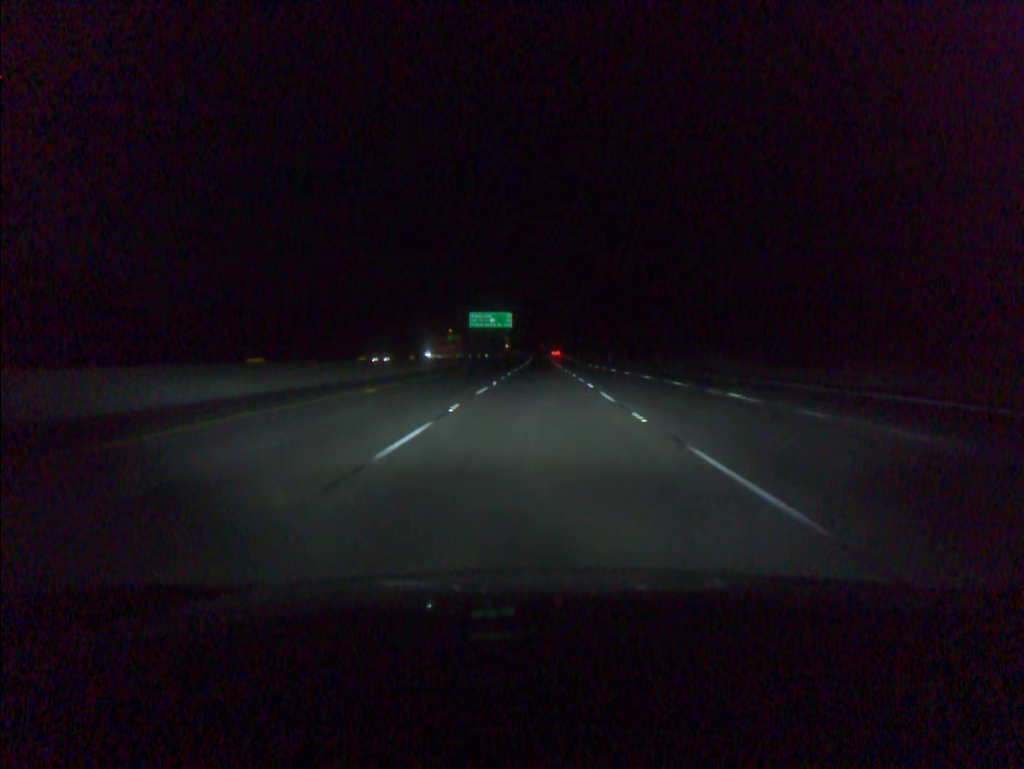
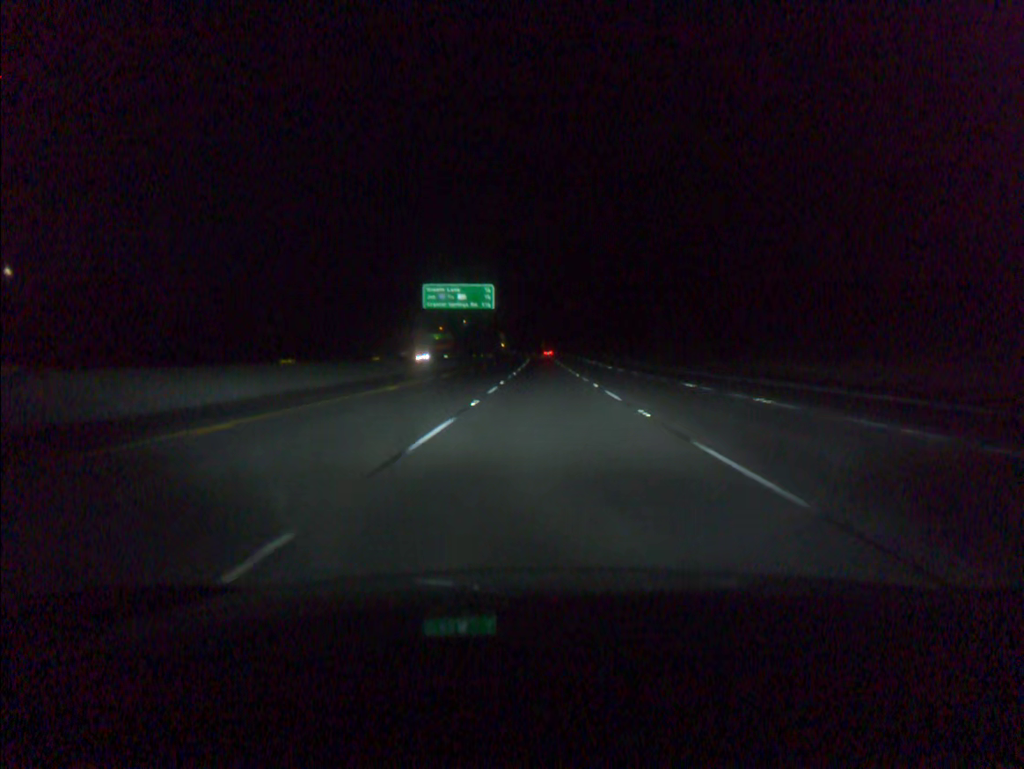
(-0.1, +56.2) m; 0°
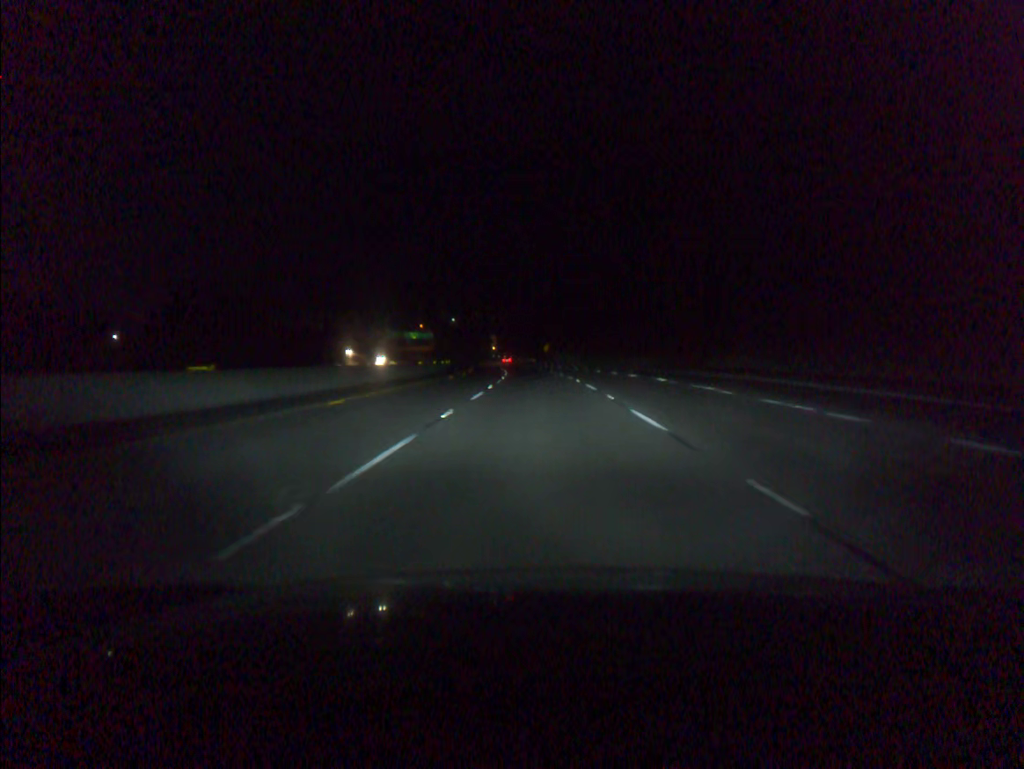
(+0.3, +93.7) m; 0°
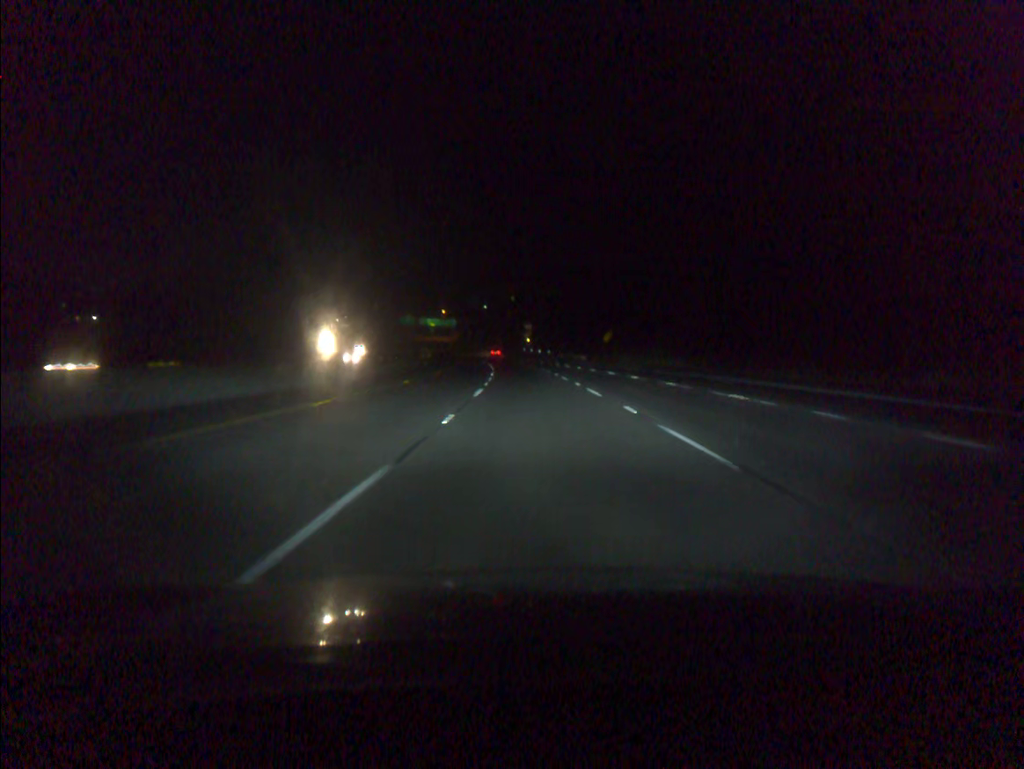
(-1.5, +75.1) m; -3°
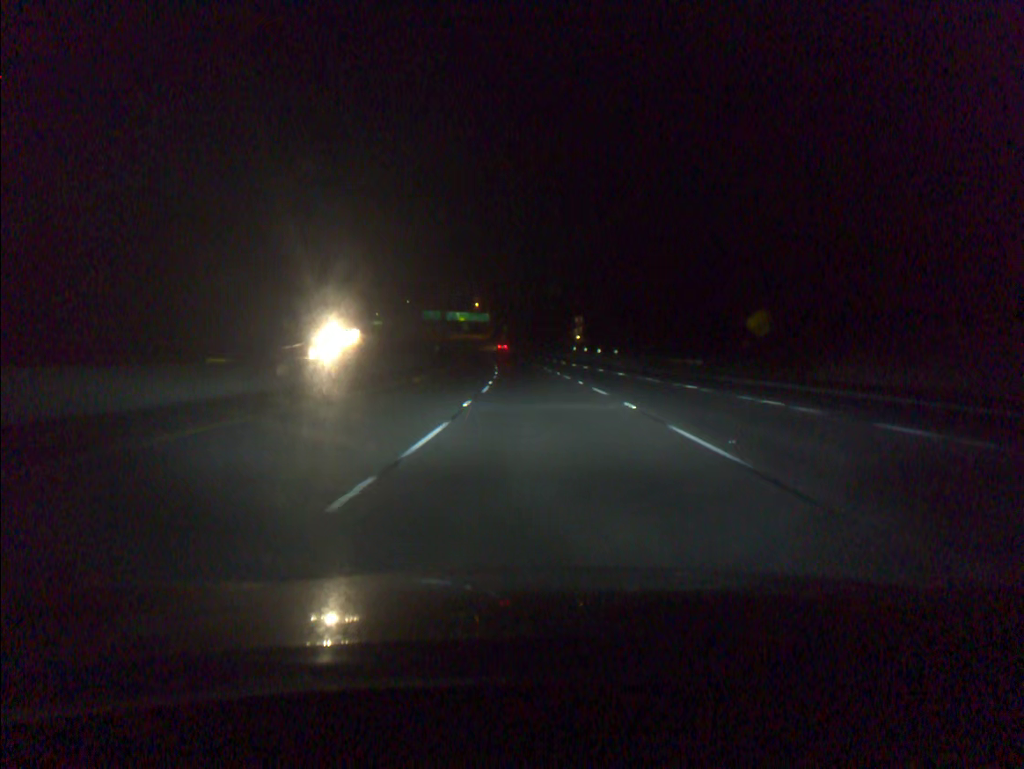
(-1.7, +56.5) m; -3°
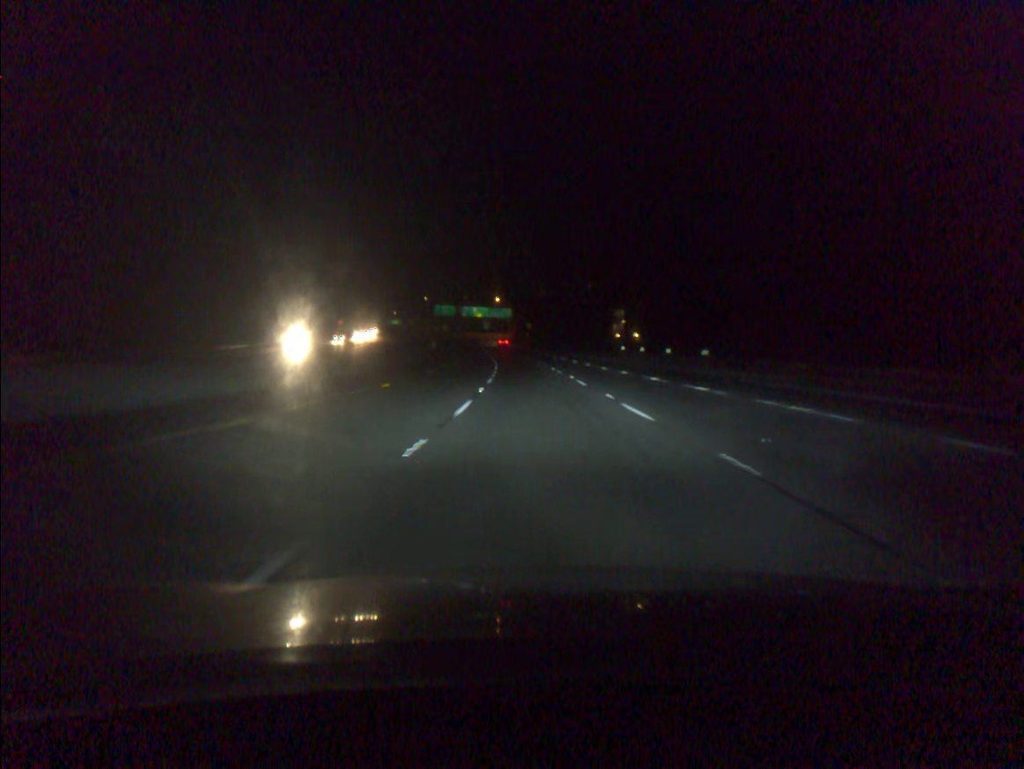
(-0.6, +37.7) m; -2°
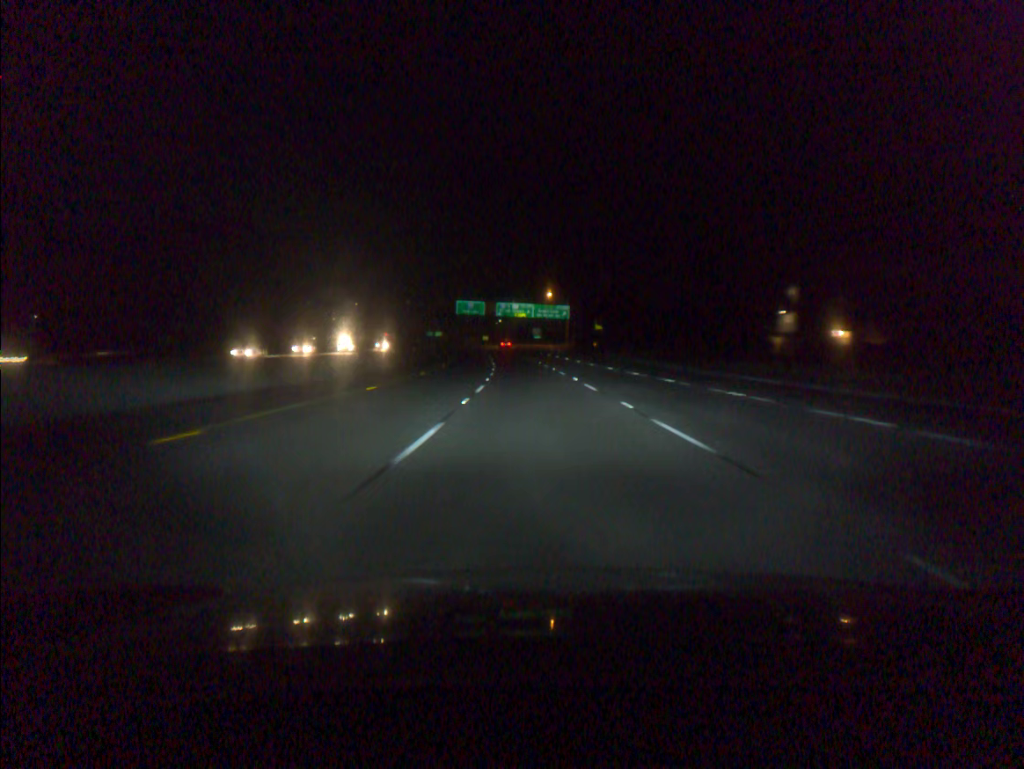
(-2.7, +75.2) m; -4°
